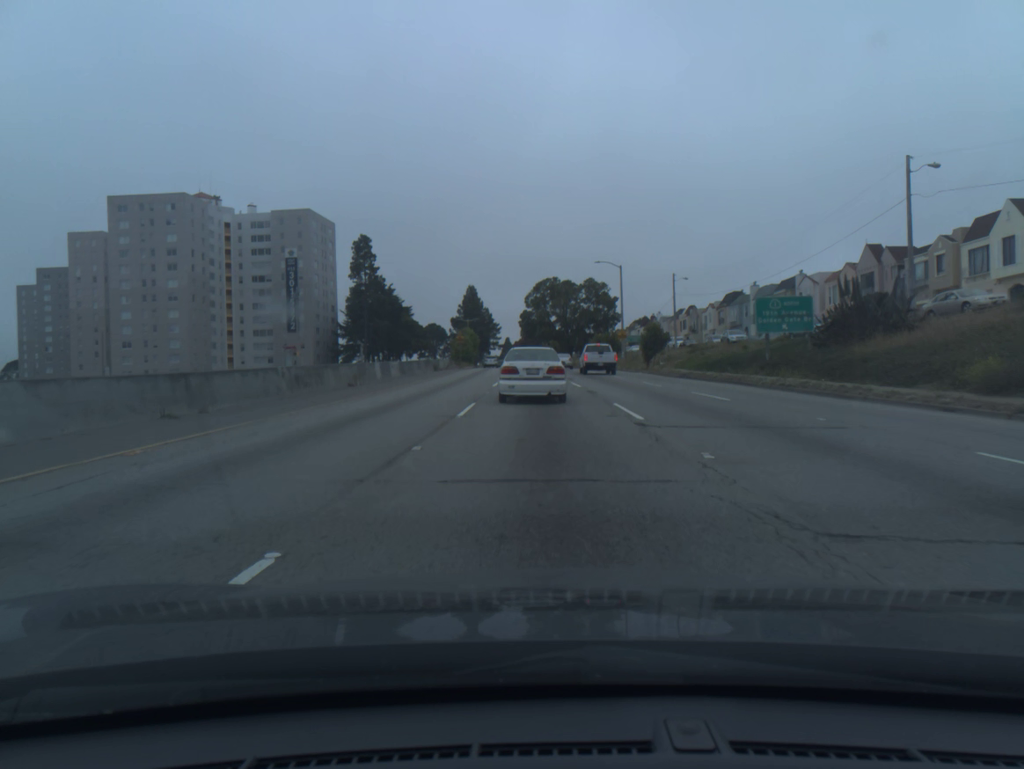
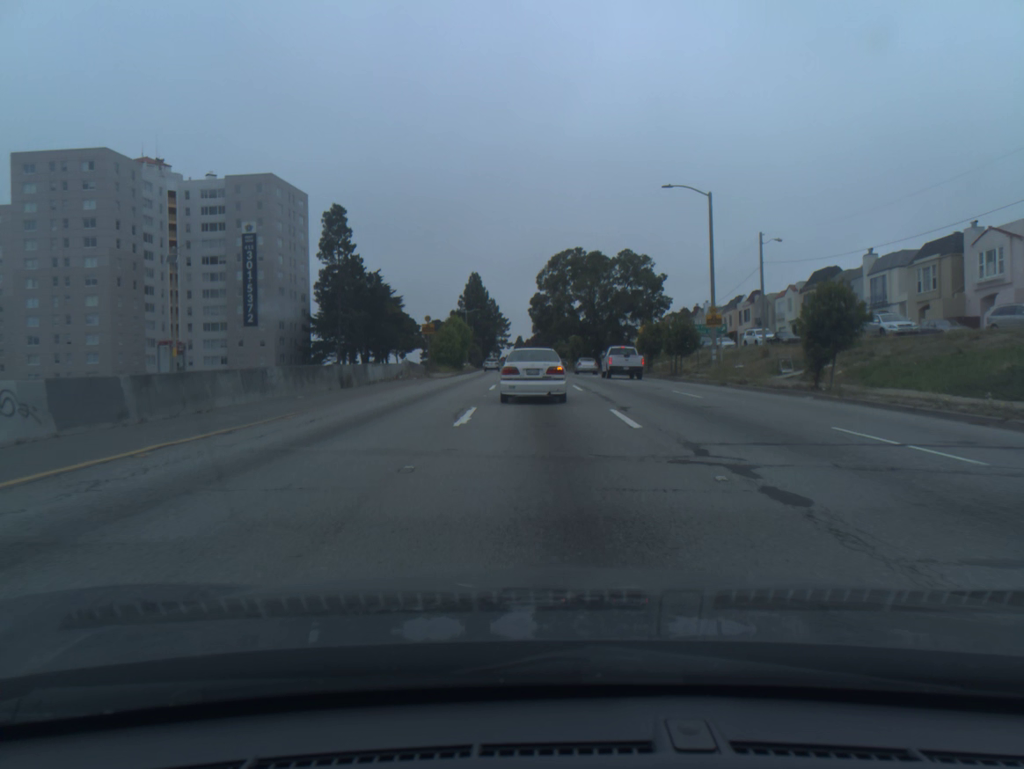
(-0.3, +31.4) m; -1°
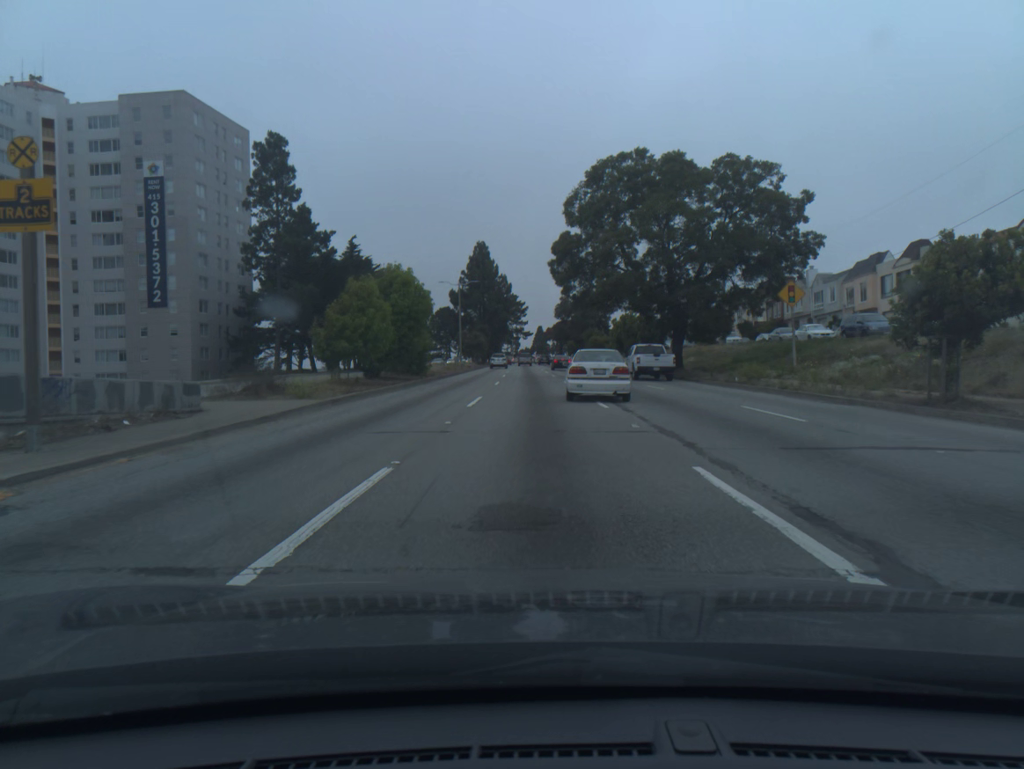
(-0.4, +38.5) m; -2°
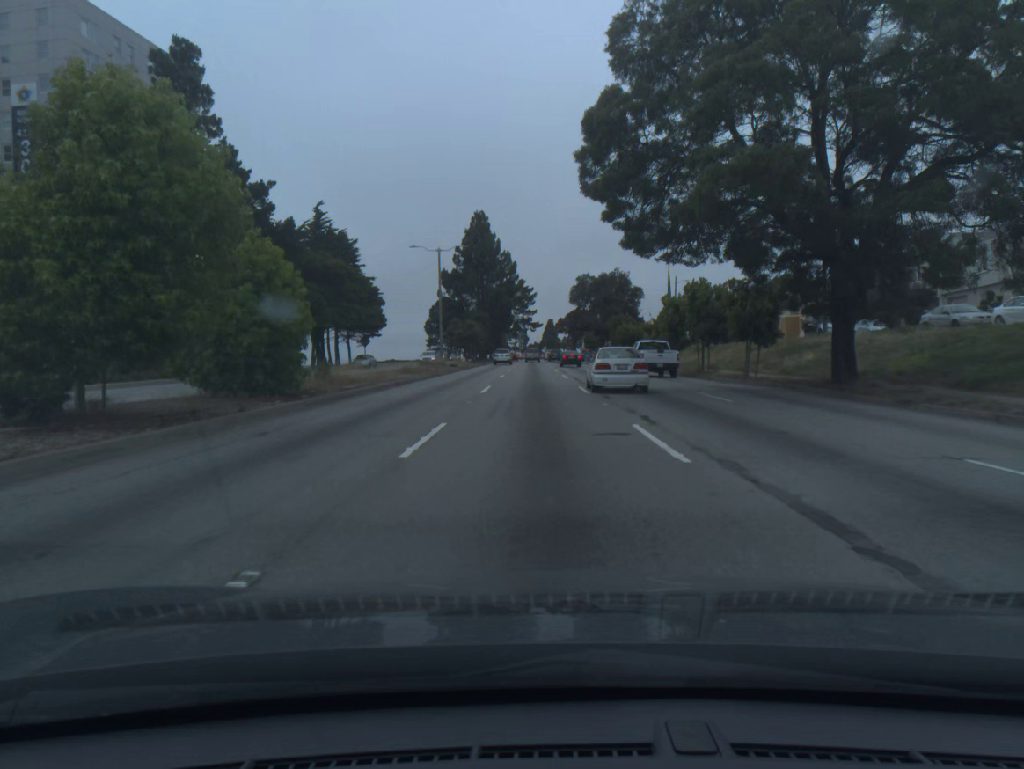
(-0.1, +24.8) m; -1°
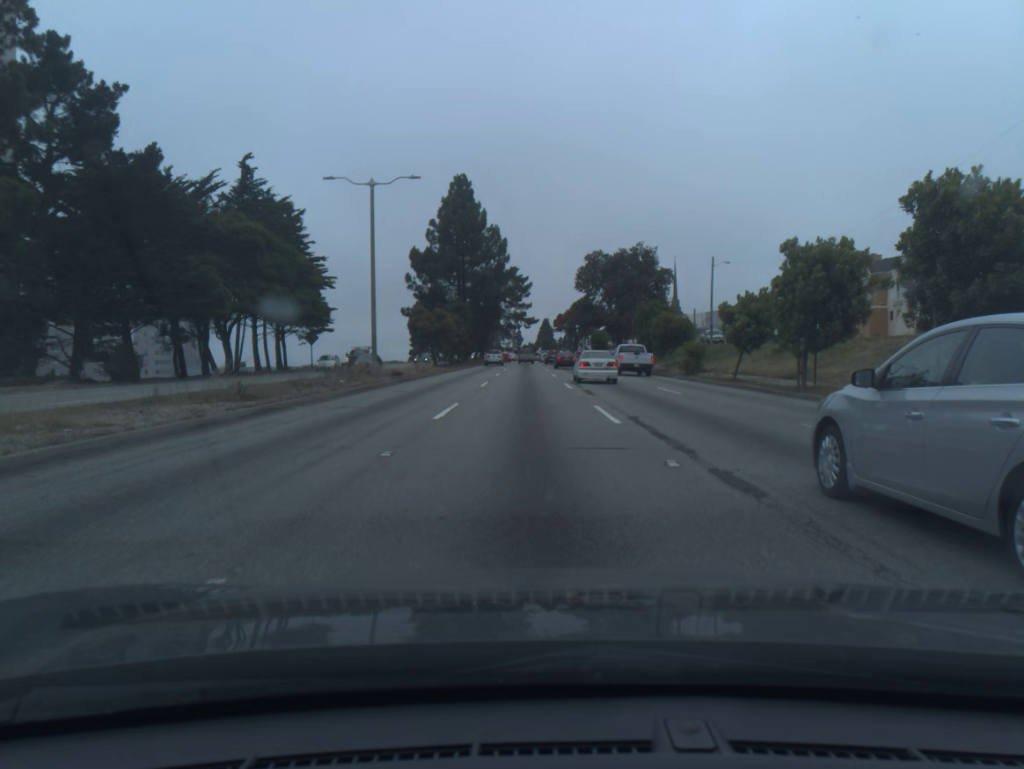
(-0.1, +24.7) m; +1°
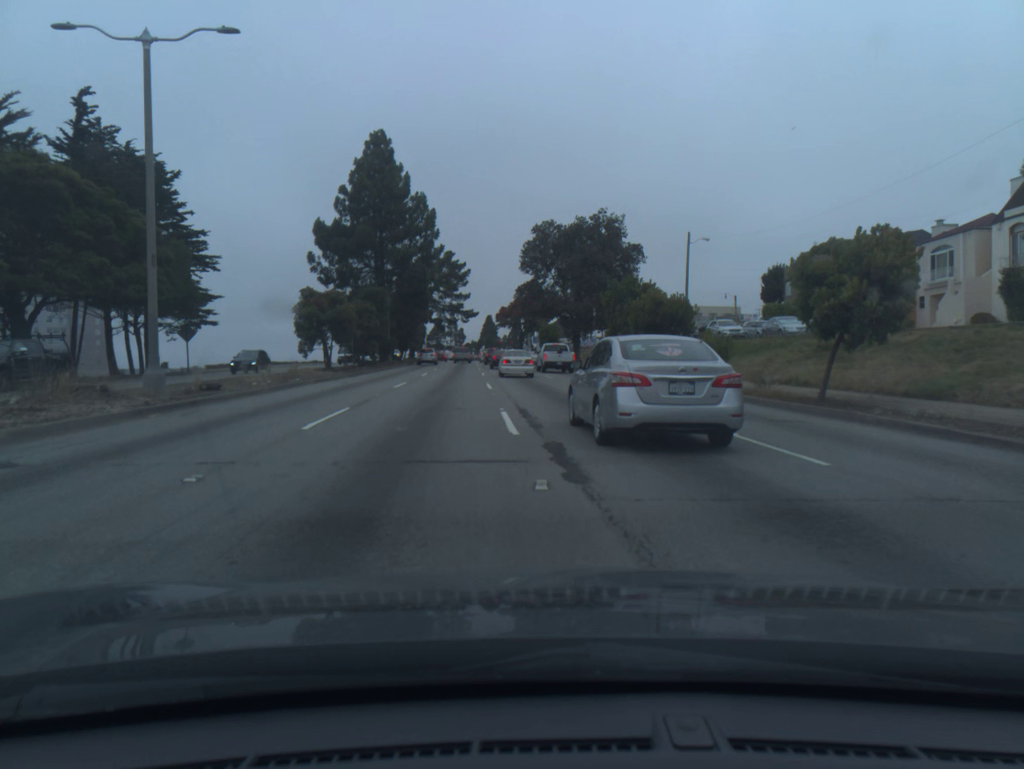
(+0.6, +16.2) m; +4°
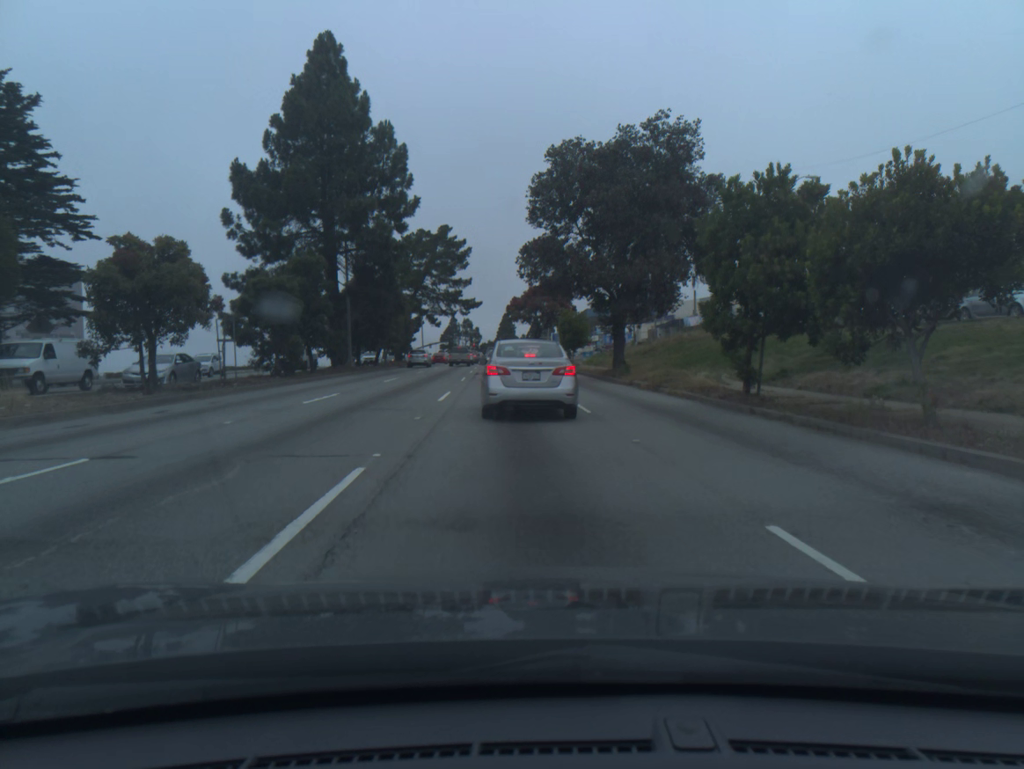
(0.0, +22.4) m; -2°
